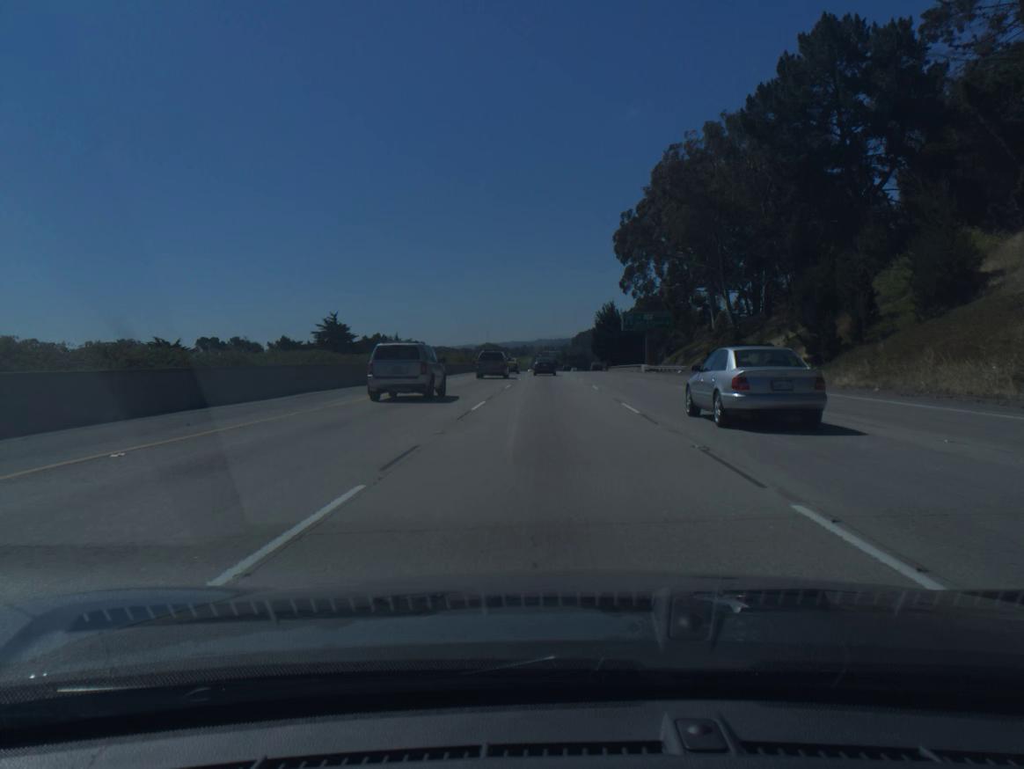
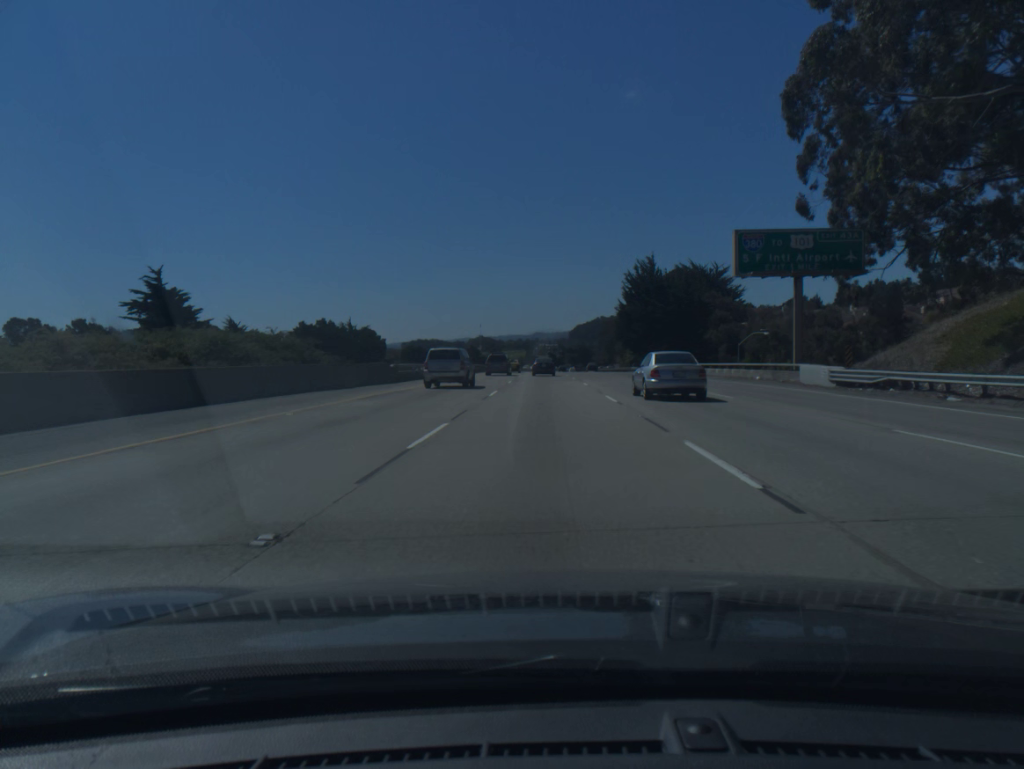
(+0.2, +66.4) m; 0°
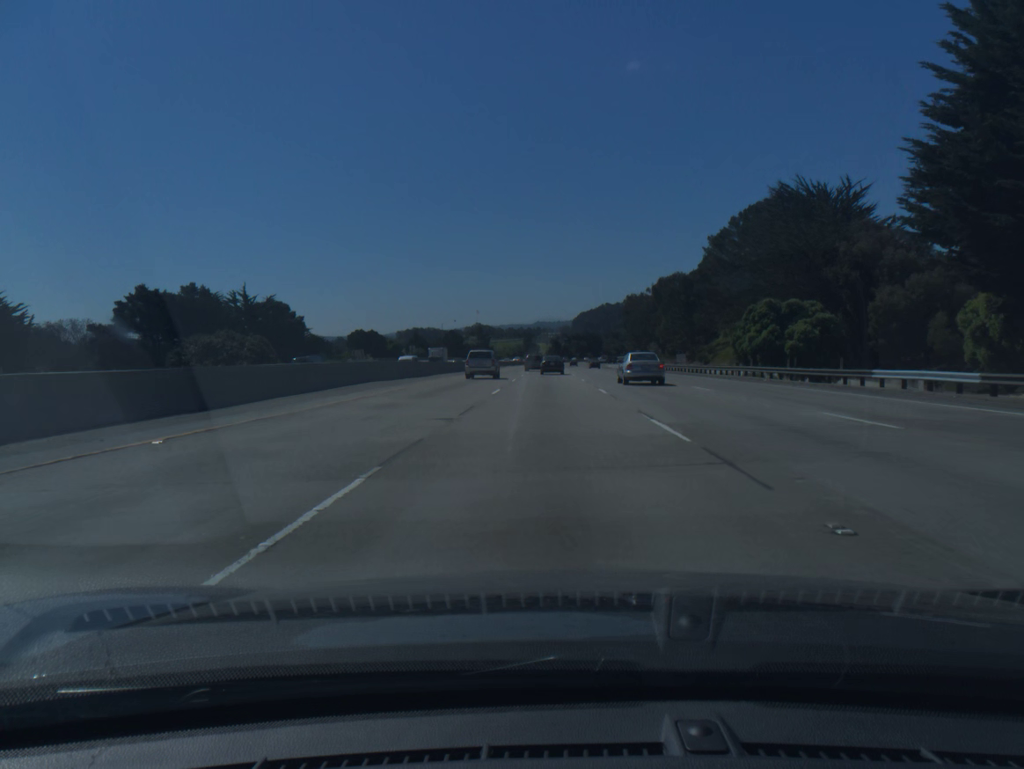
(-0.2, +83.2) m; 0°
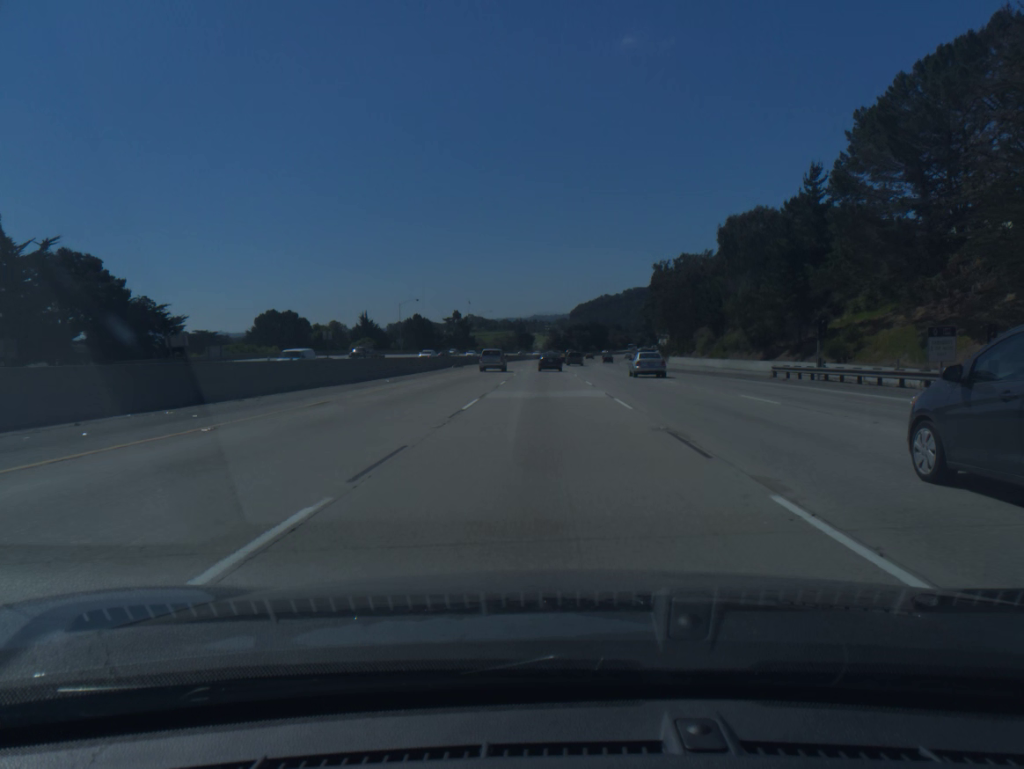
(+0.2, +66.9) m; 0°
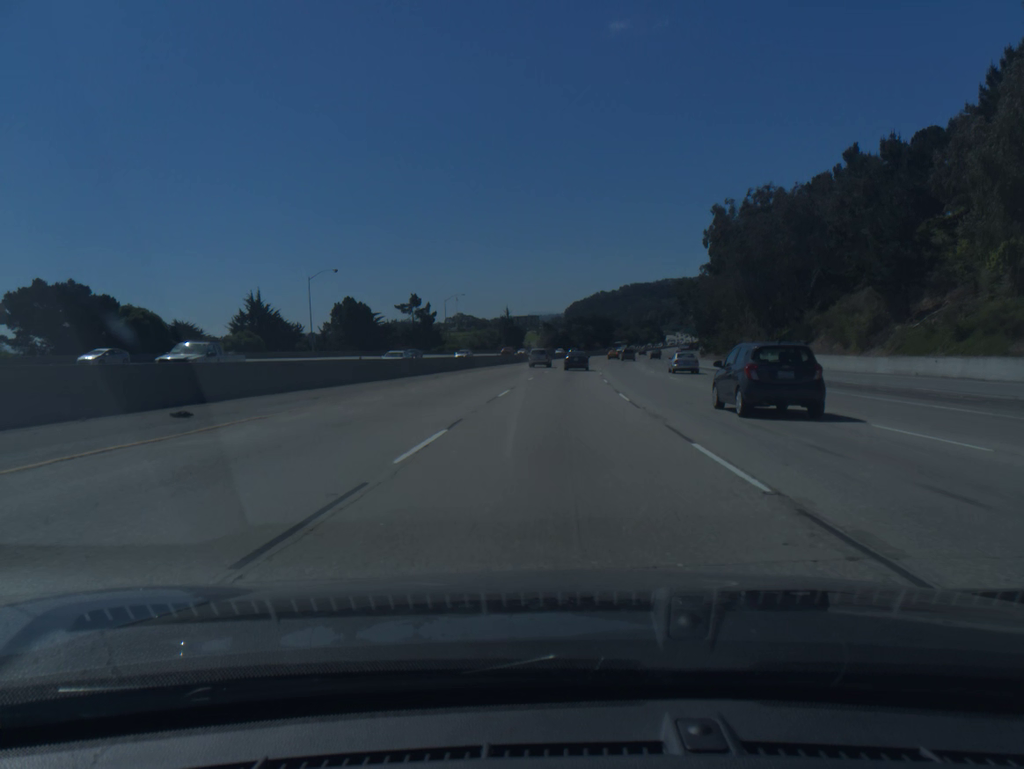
(0.0, +66.9) m; 0°
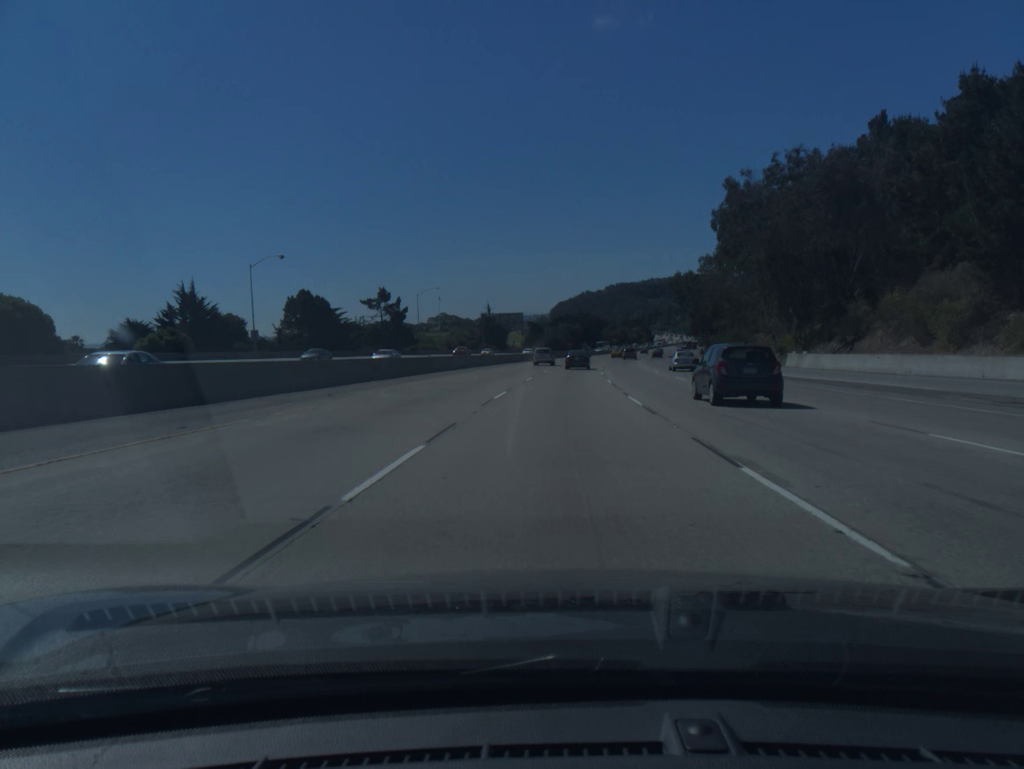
(+0.1, +16.7) m; +1°
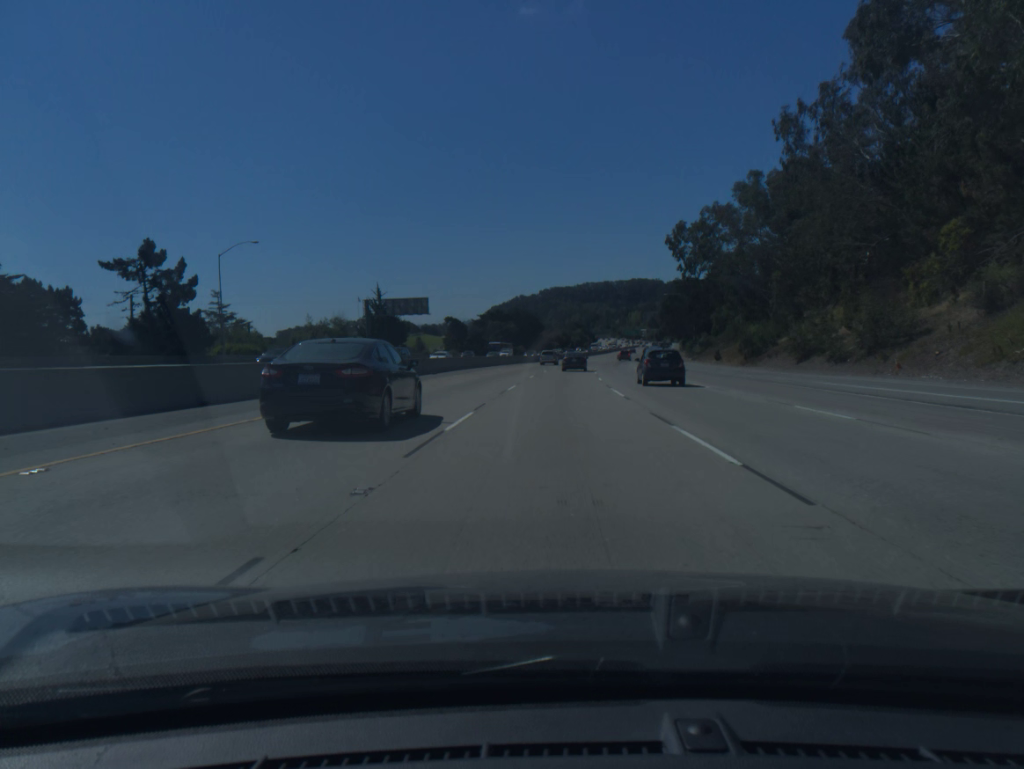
(+2.6, +66.7) m; +5°
